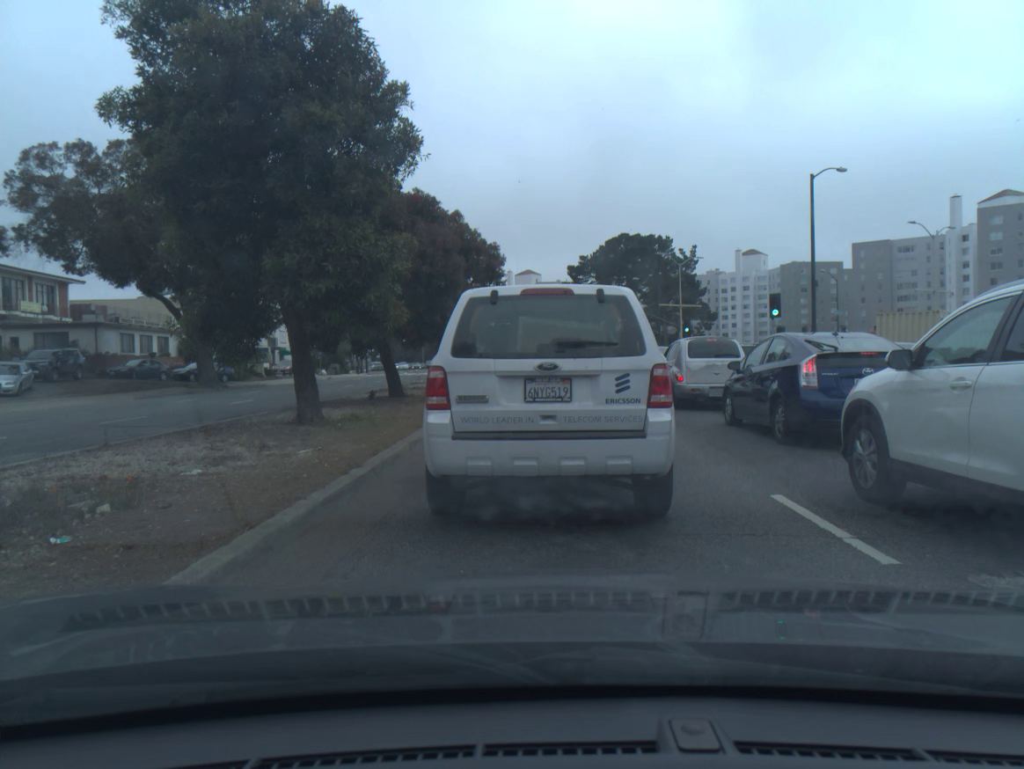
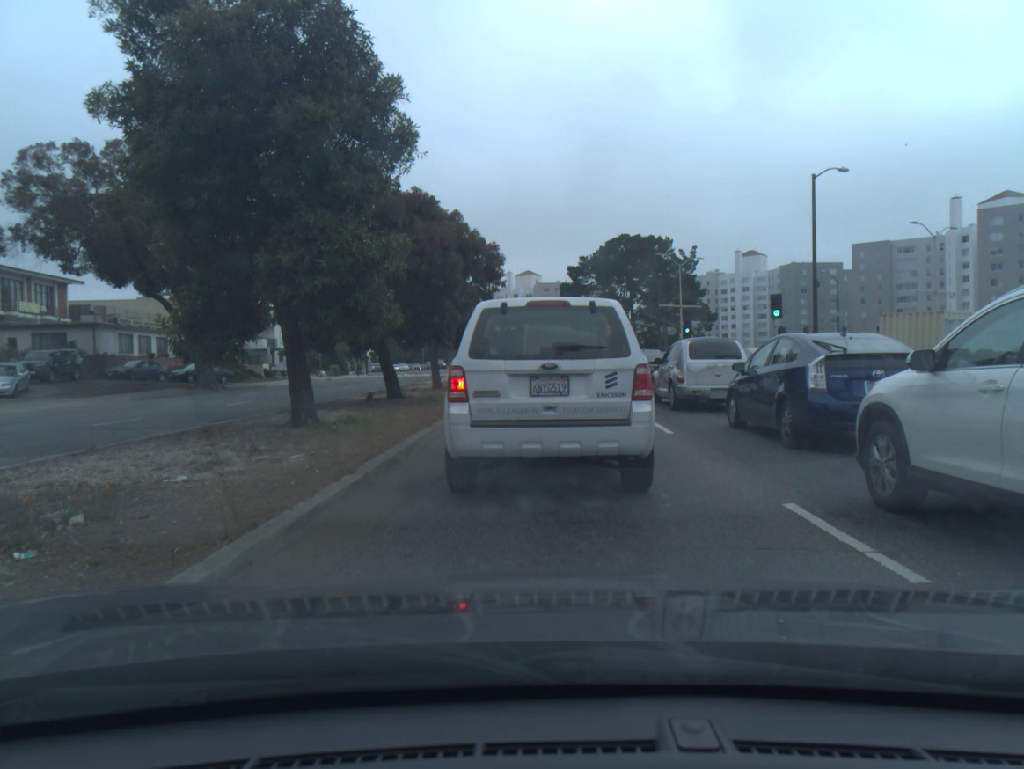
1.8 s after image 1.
(0.0, +0.3) m; 0°
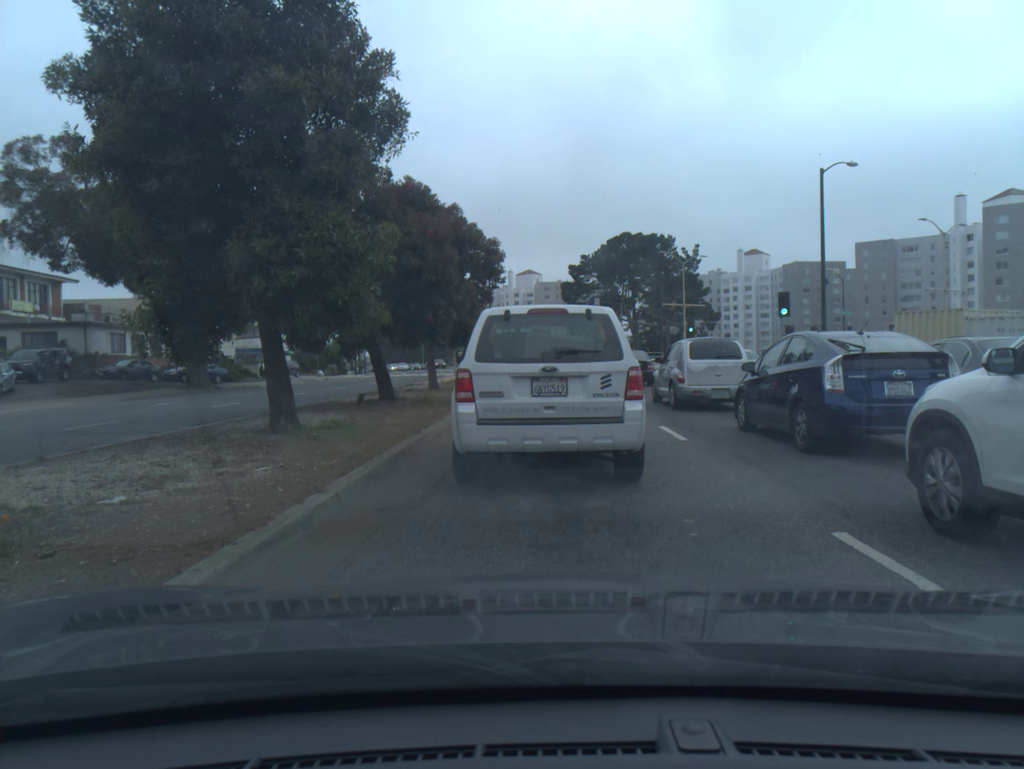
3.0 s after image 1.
(0.0, +1.0) m; 0°
